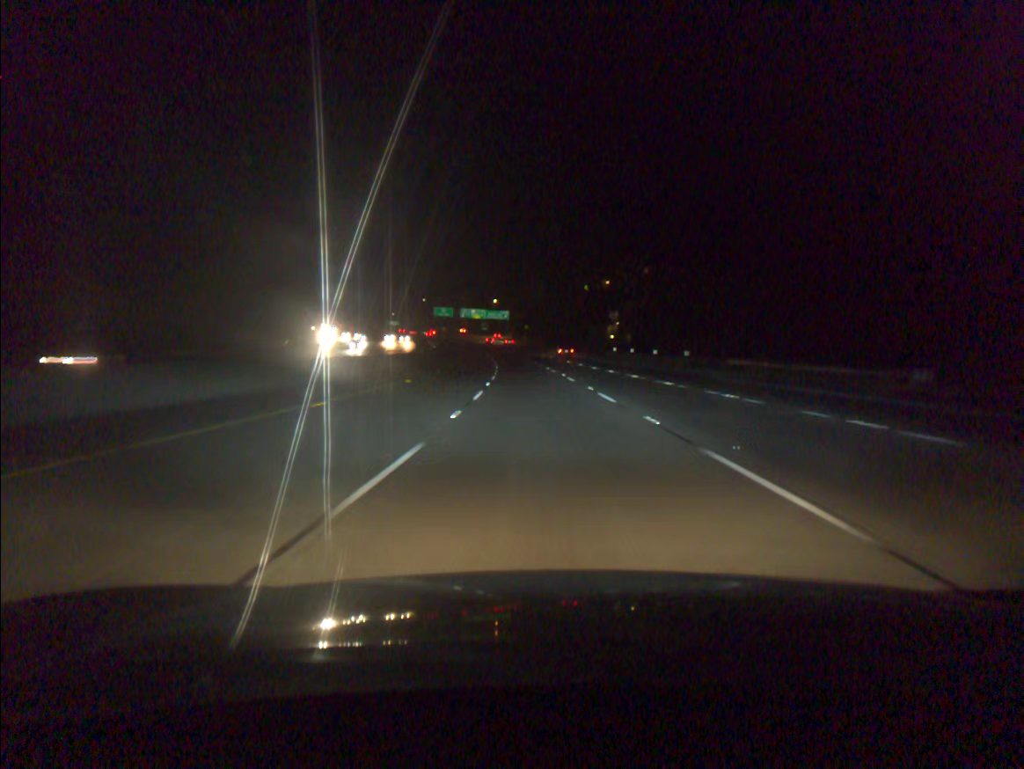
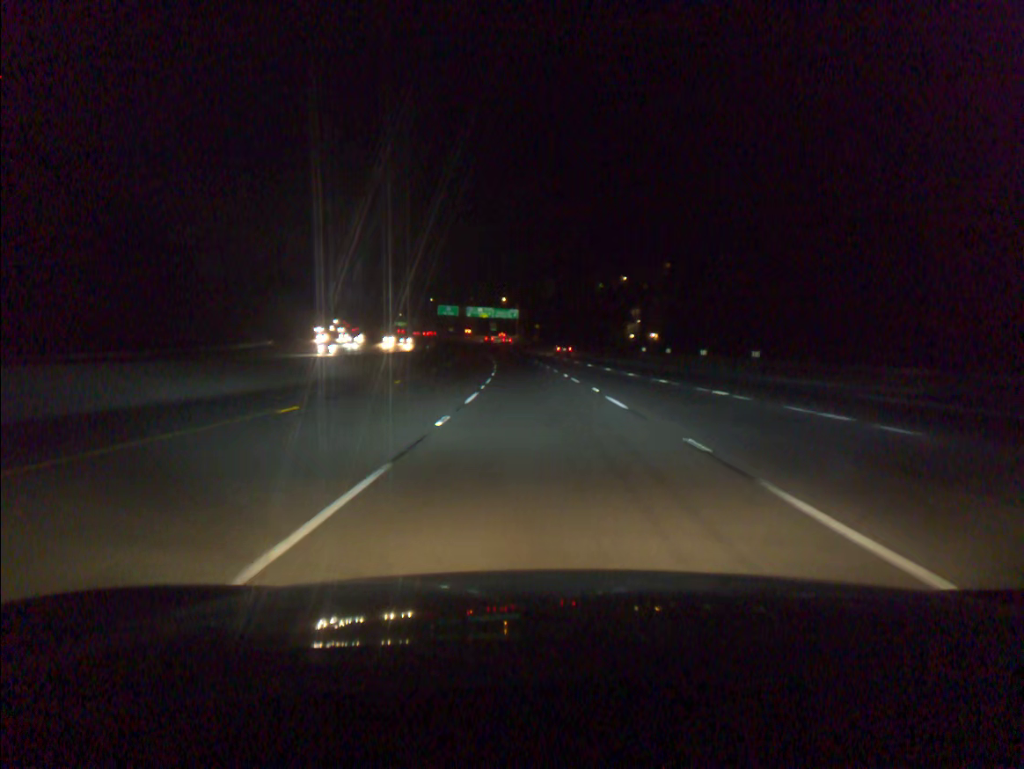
(-0.1, +17.0) m; -1°
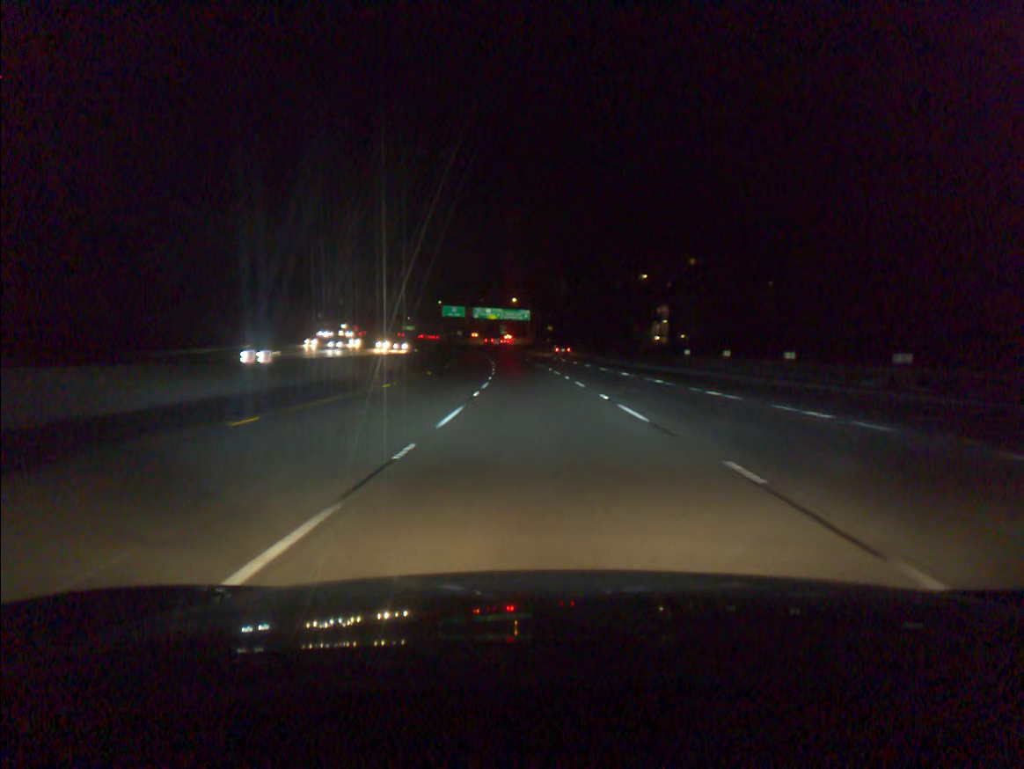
(-0.1, +17.0) m; -1°
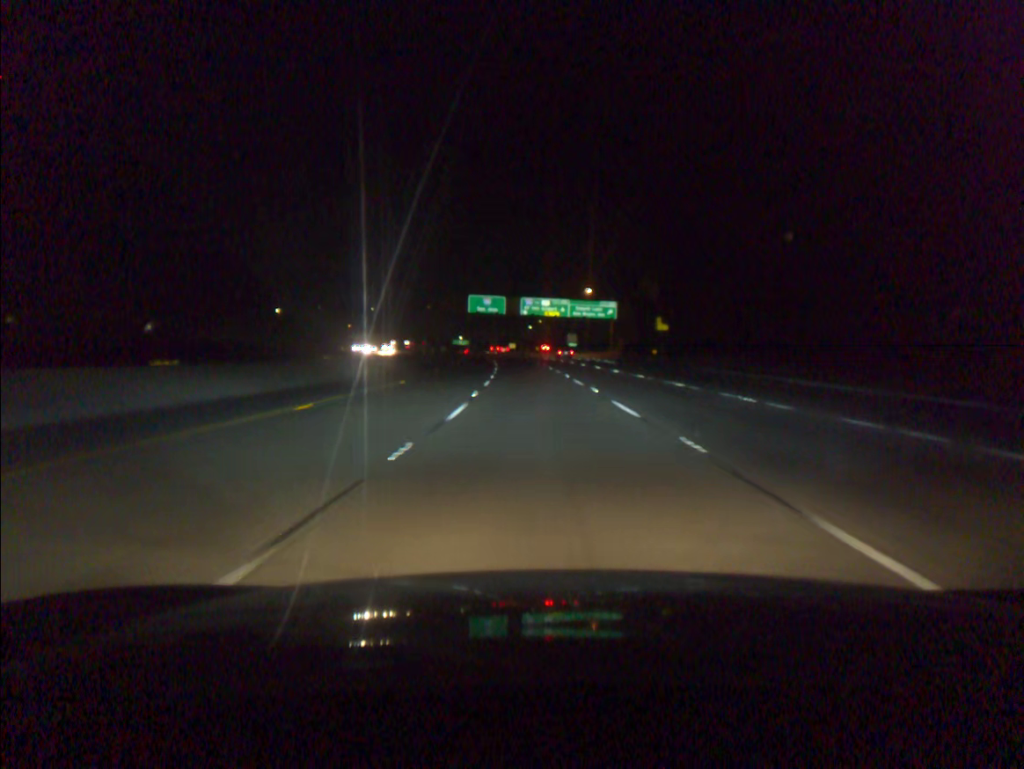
(-3.7, +84.3) m; -5°
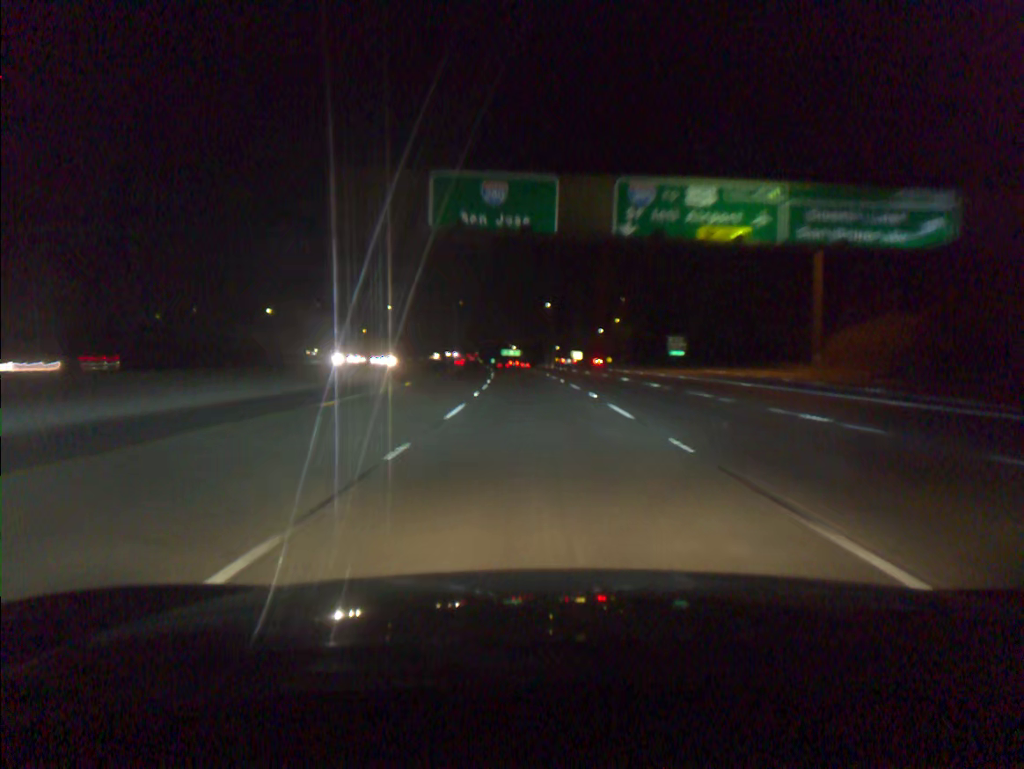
(-3.3, +85.2) m; -4°
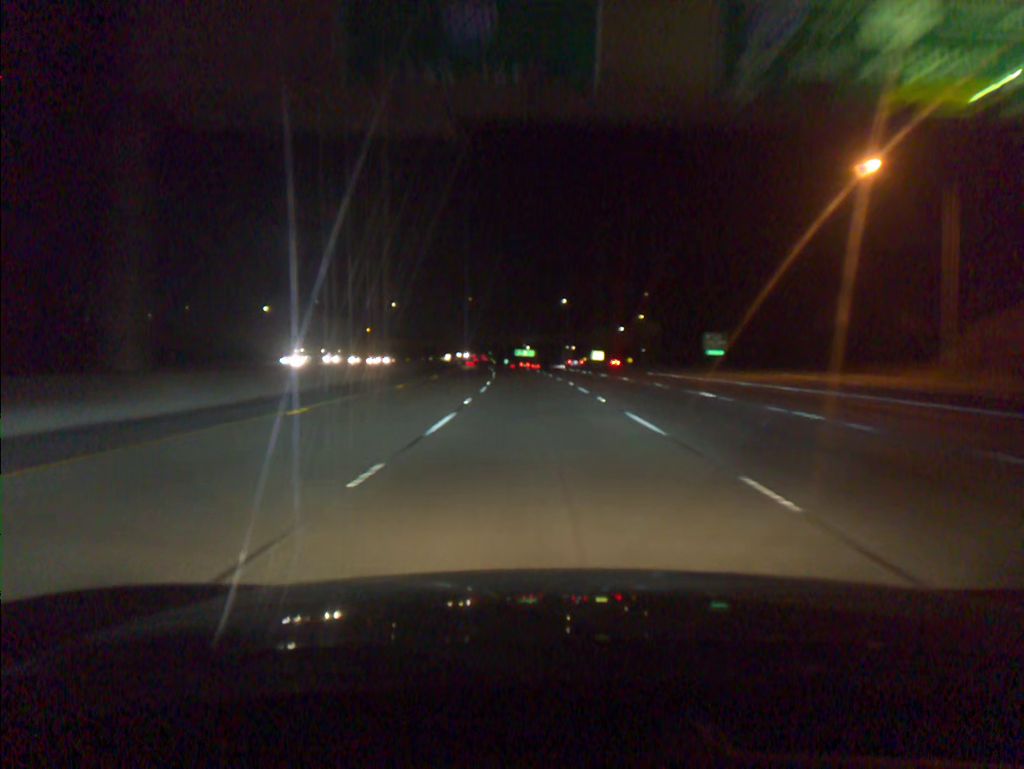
(-0.2, +17.5) m; -1°
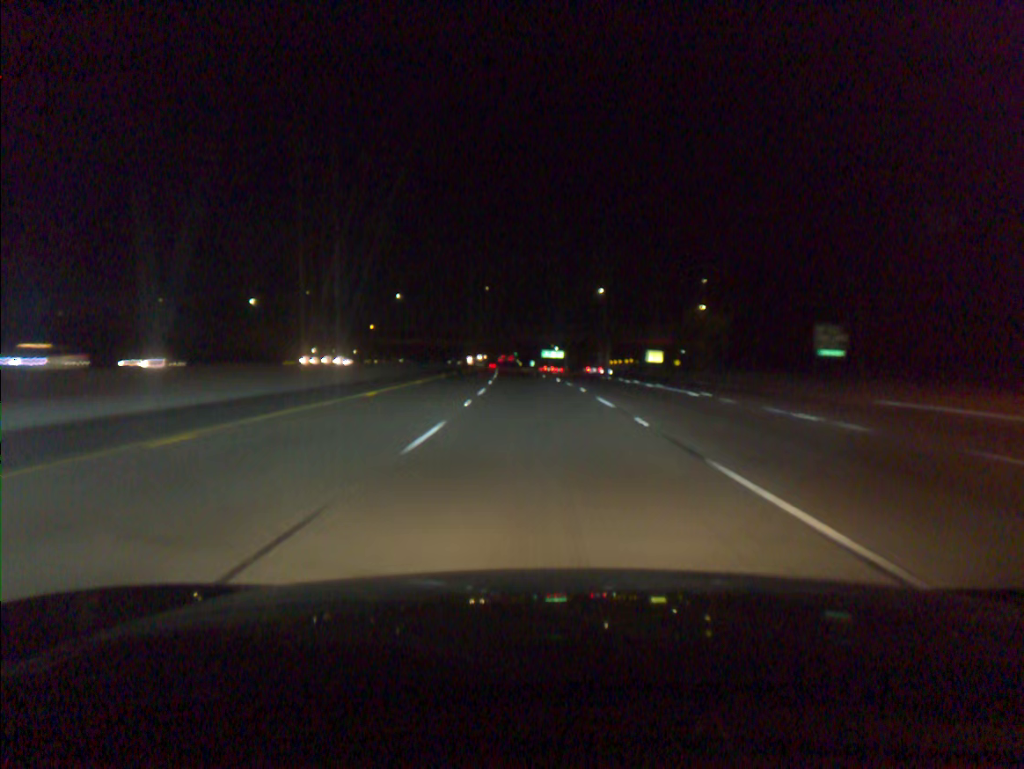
(-0.7, +35.6) m; -2°
